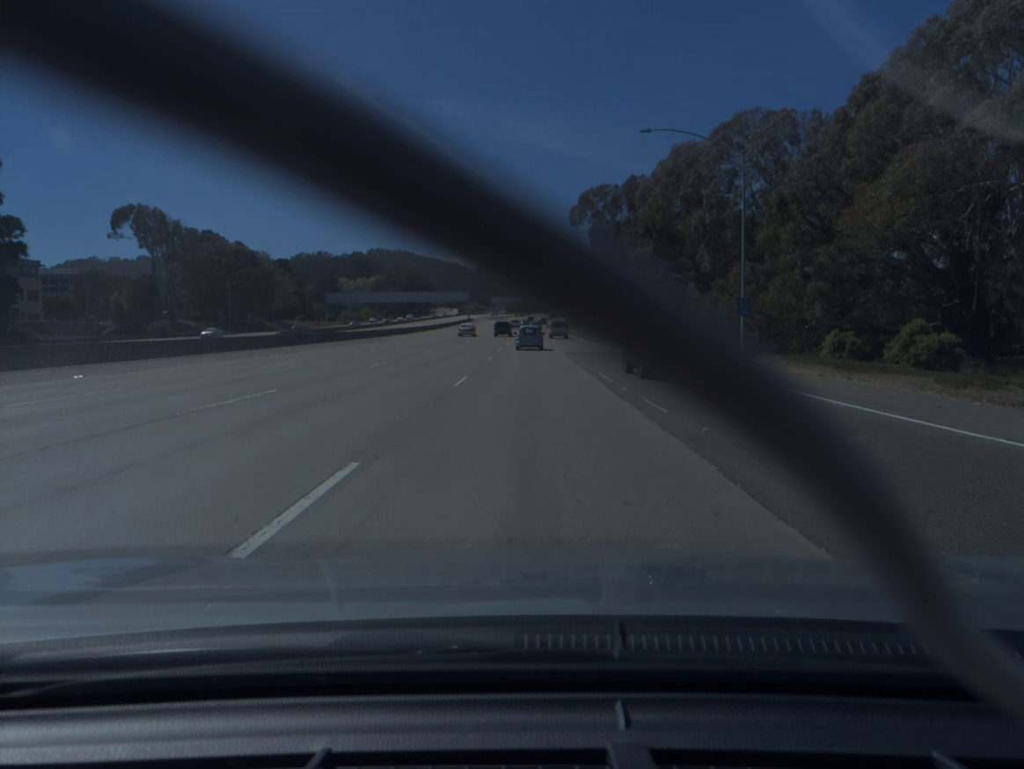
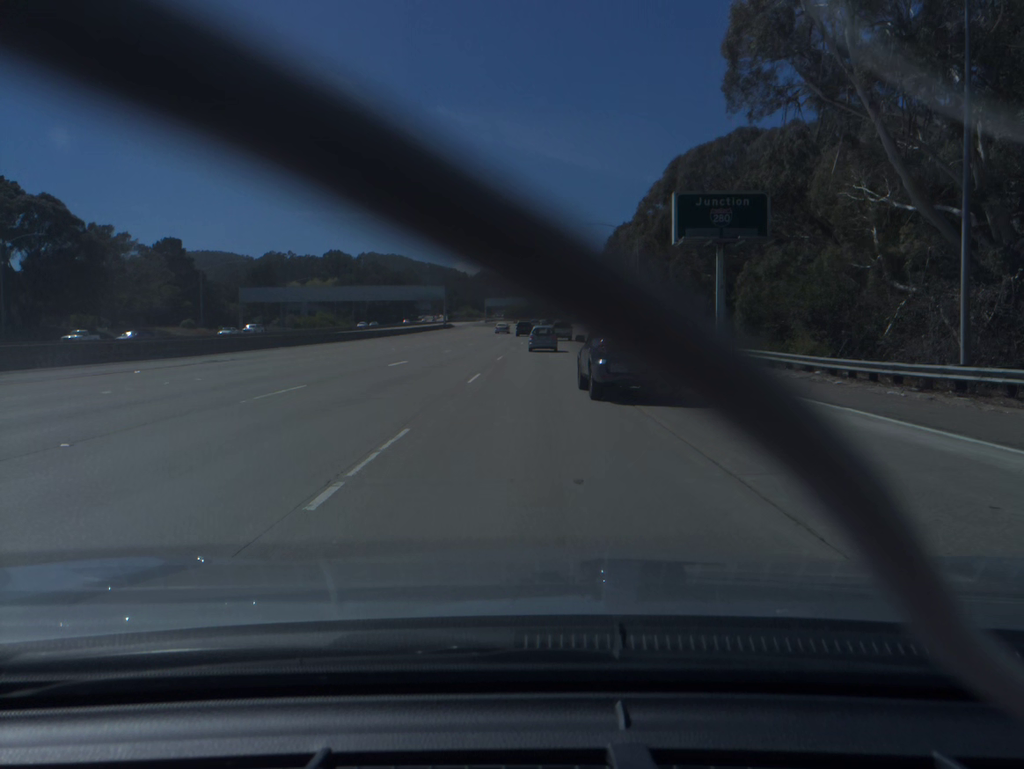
(-0.3, +70.9) m; 0°
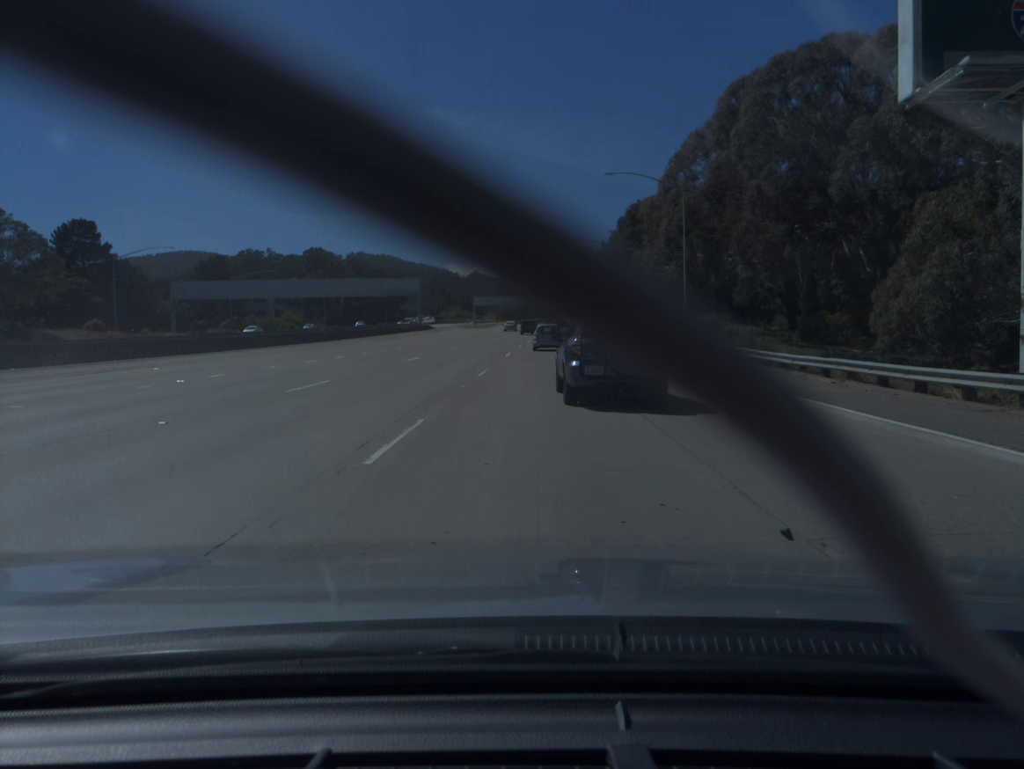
(+0.1, +27.4) m; 0°
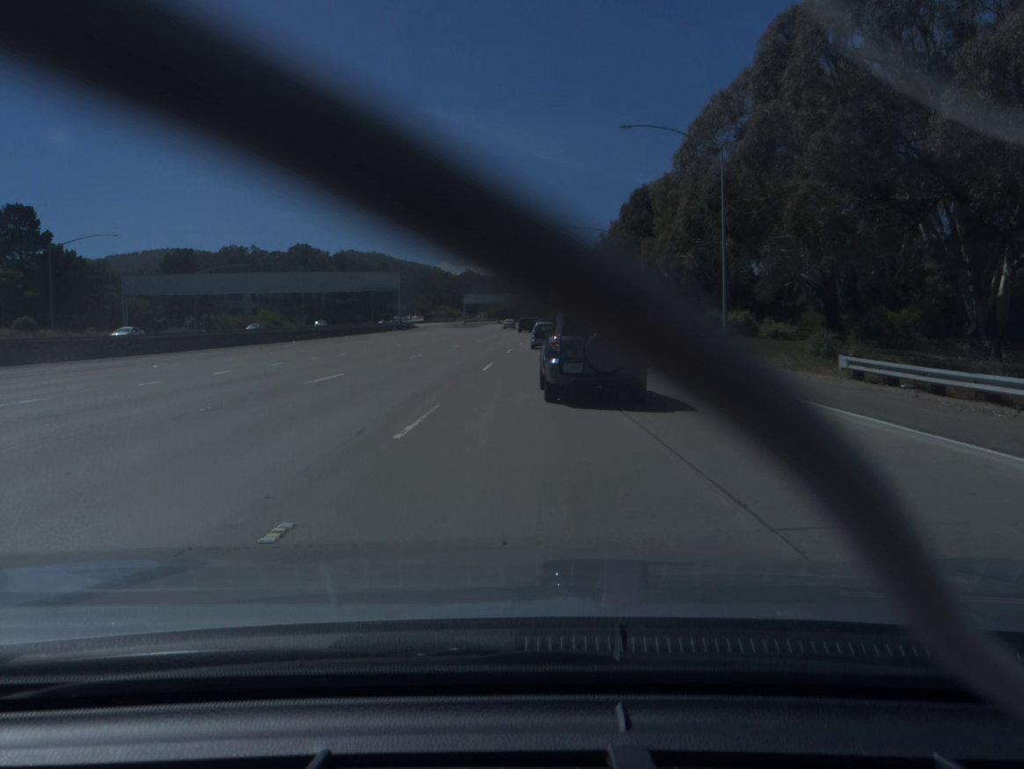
(0.0, +12.9) m; 0°
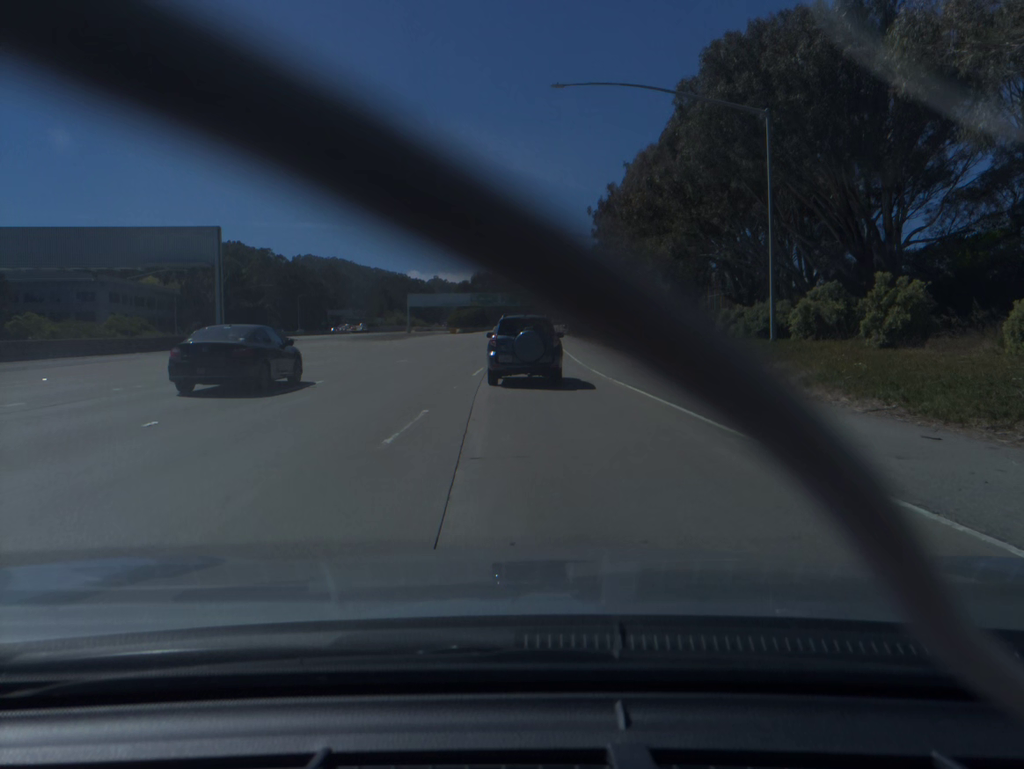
(+1.1, +59.6) m; +2°
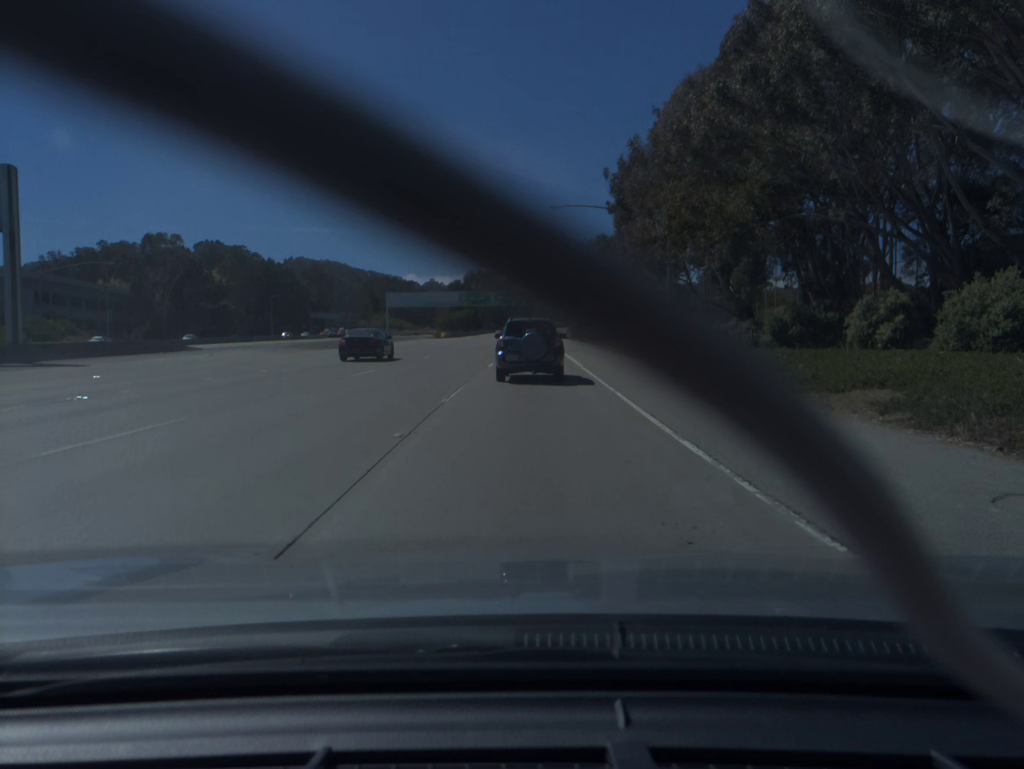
(0.0, +22.5) m; 0°
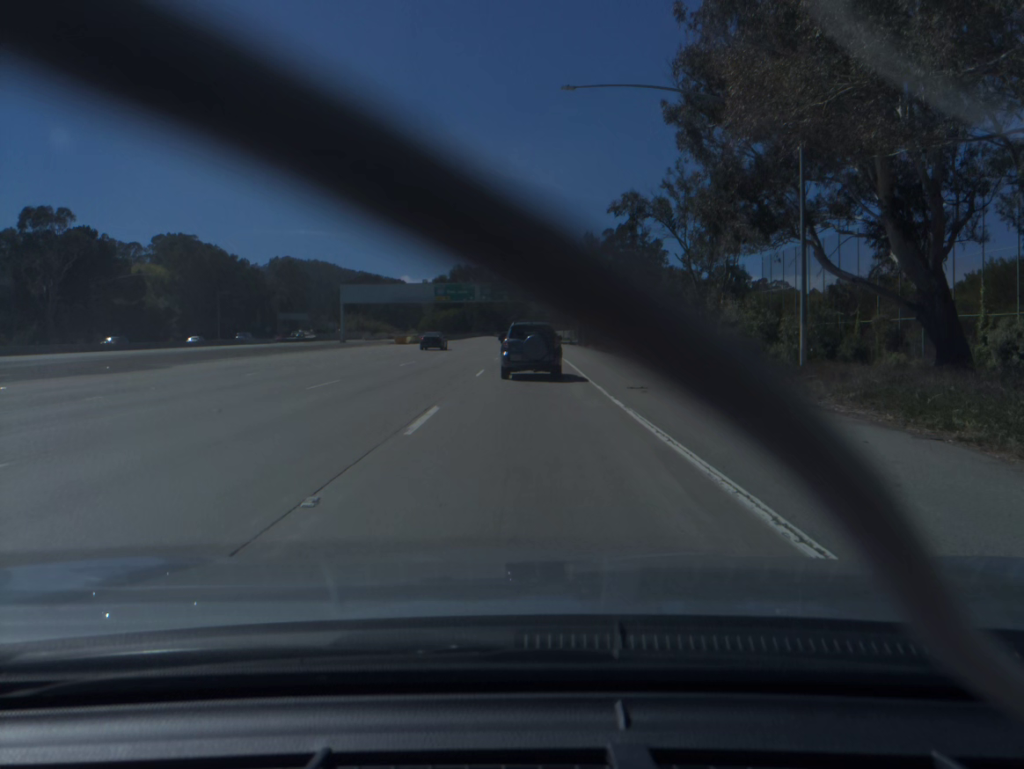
(+0.1, +33.1) m; 0°
